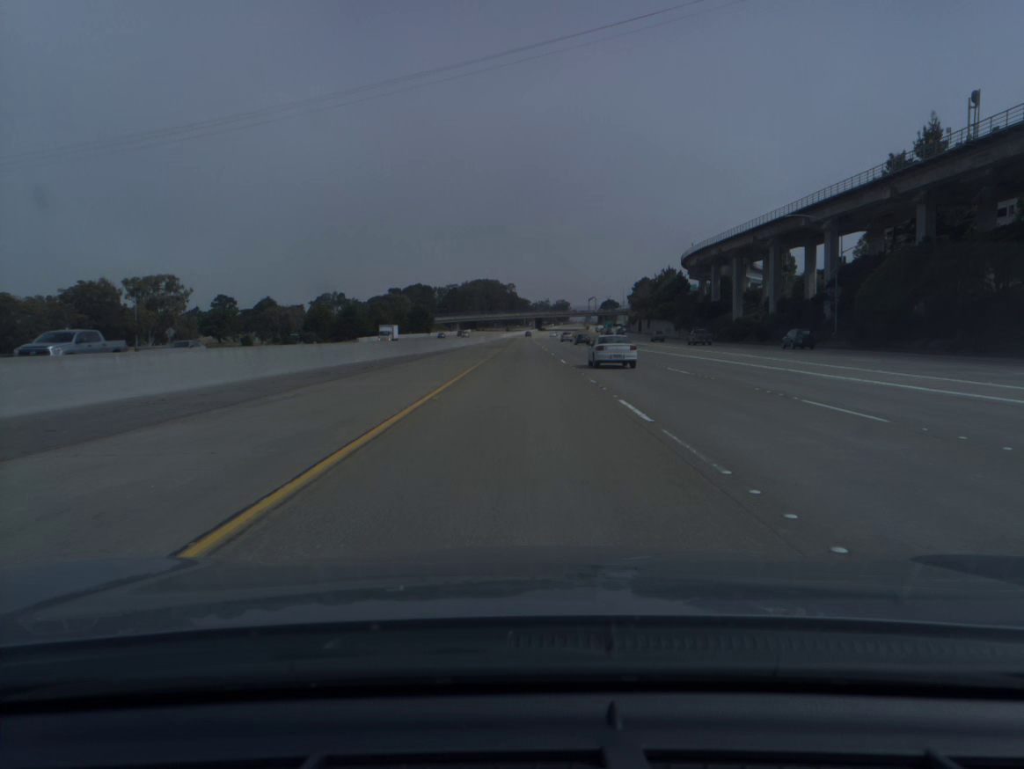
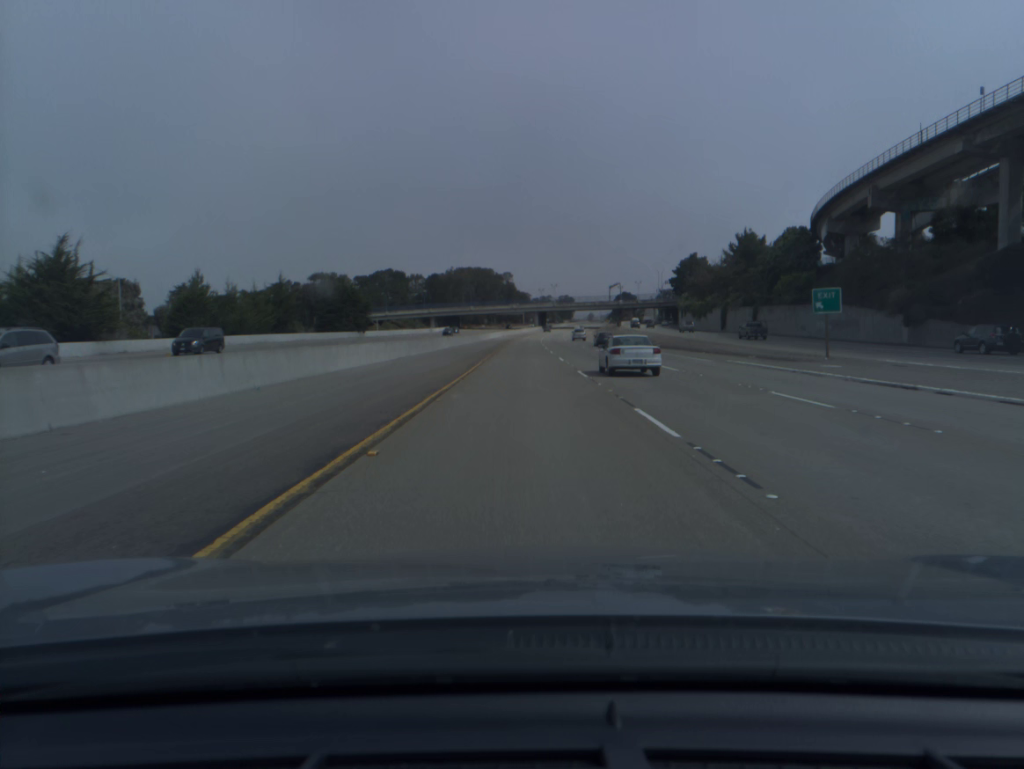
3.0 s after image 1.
(-0.1, +100.0) m; 0°
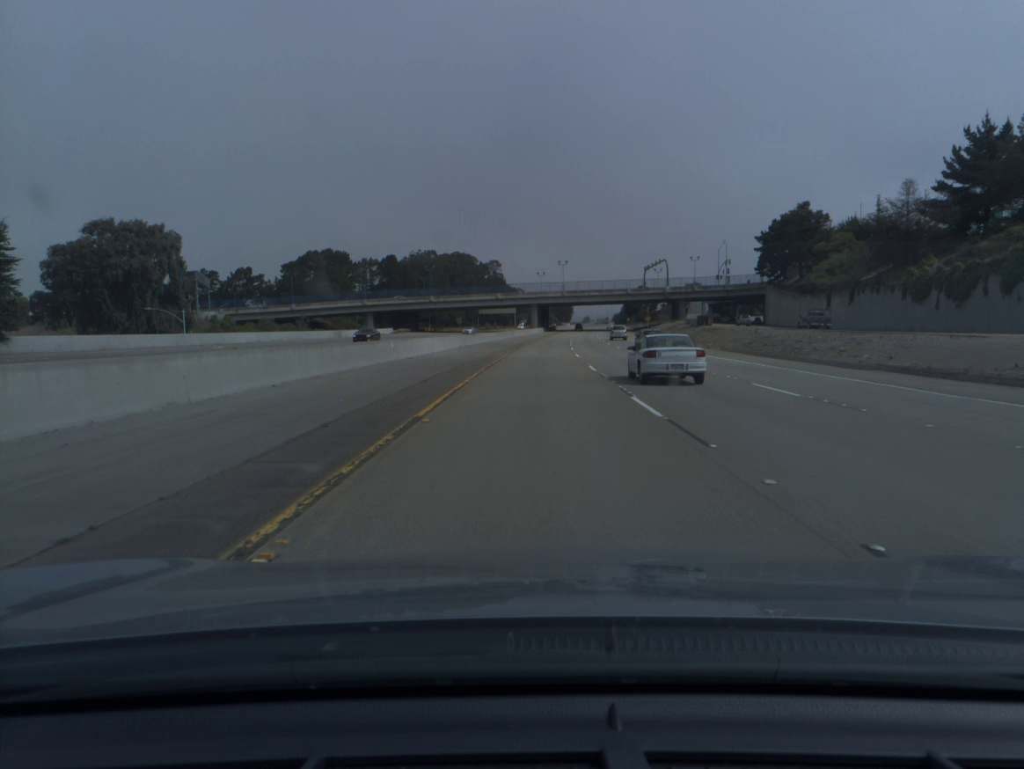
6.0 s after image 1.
(+0.1, +98.7) m; +1°
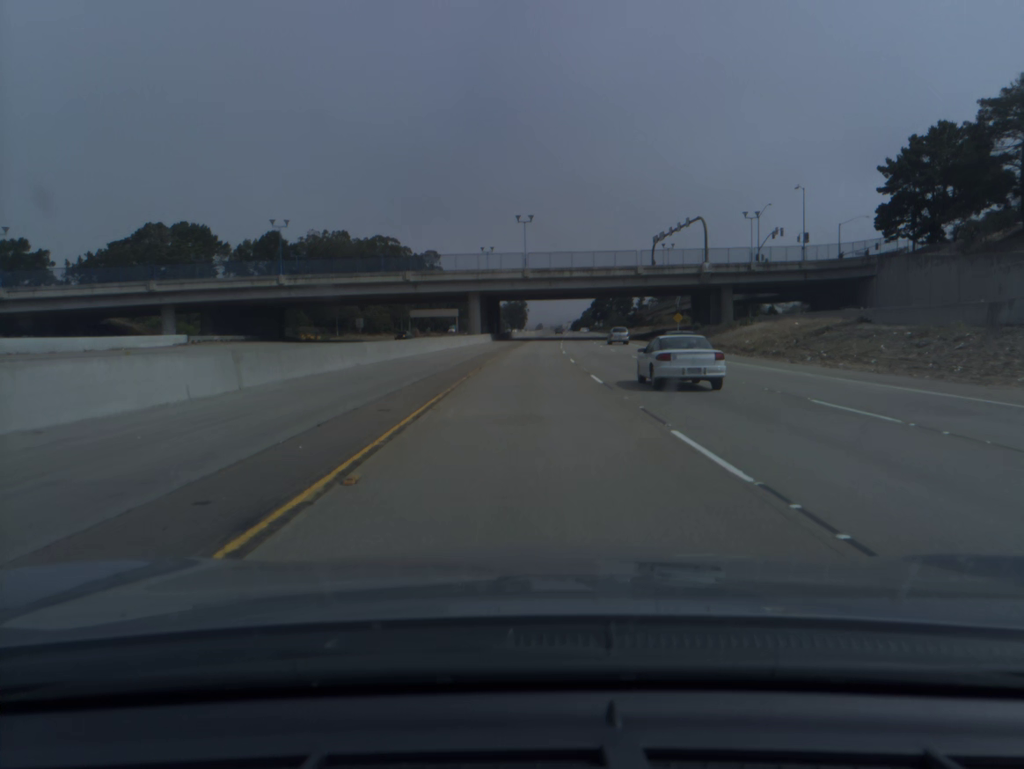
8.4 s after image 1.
(+2.5, +77.8) m; +4°
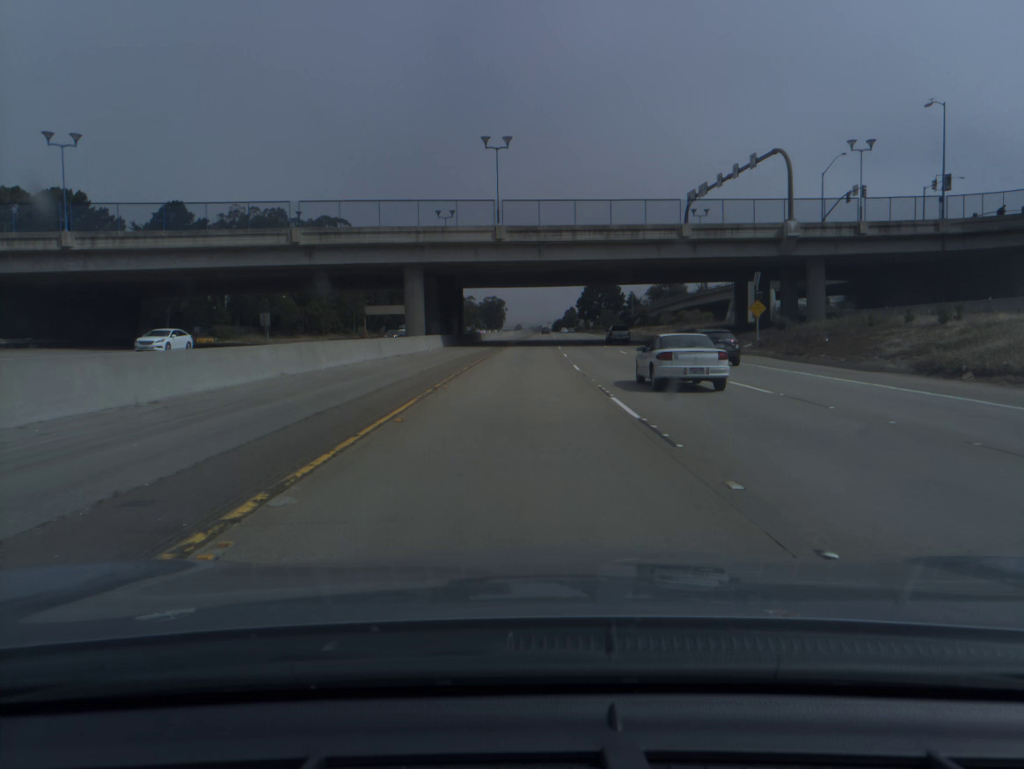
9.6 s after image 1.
(+0.5, +38.6) m; +2°
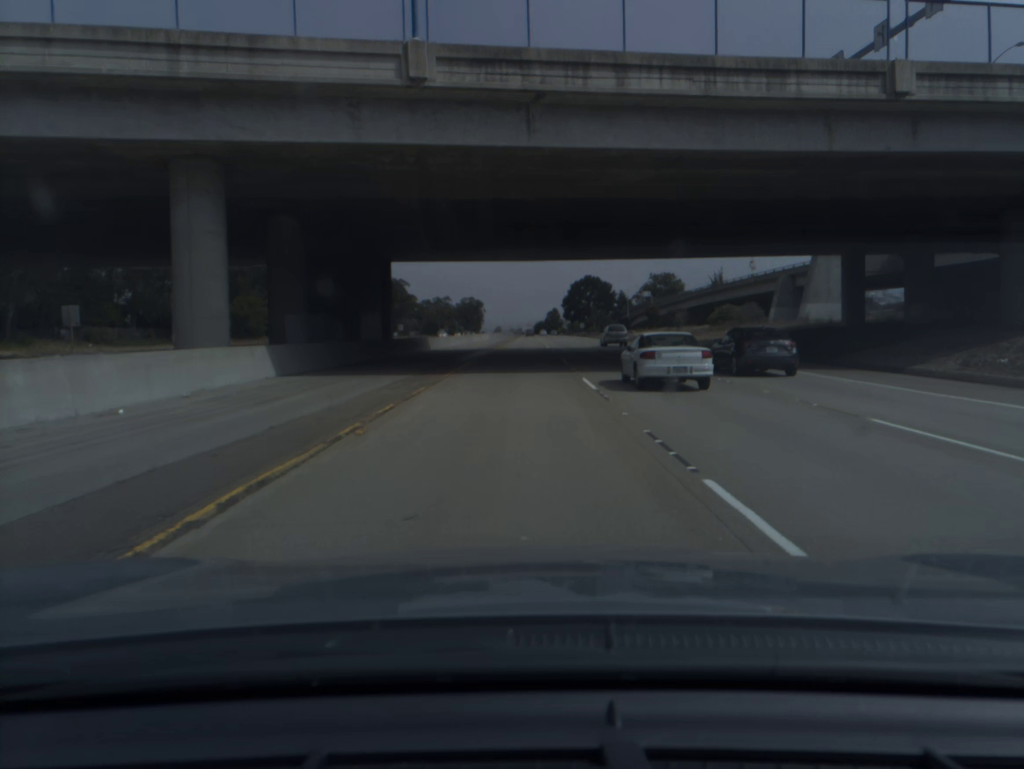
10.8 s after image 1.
(+0.5, +38.2) m; +1°
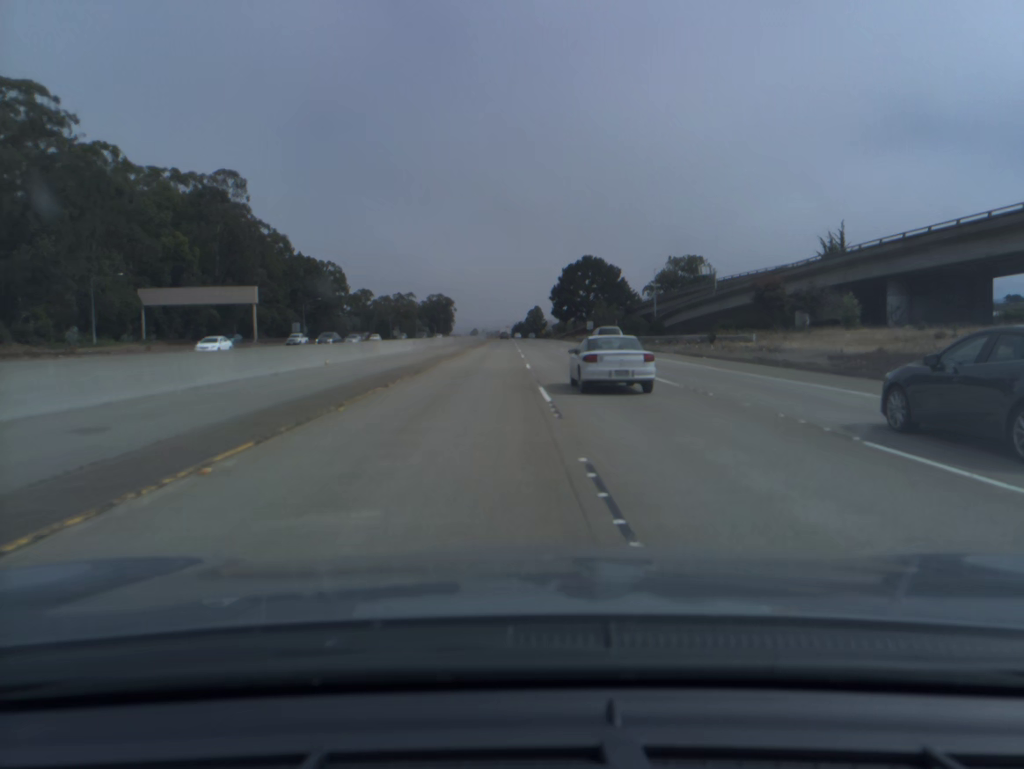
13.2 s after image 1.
(+1.4, +75.3) m; +2°
